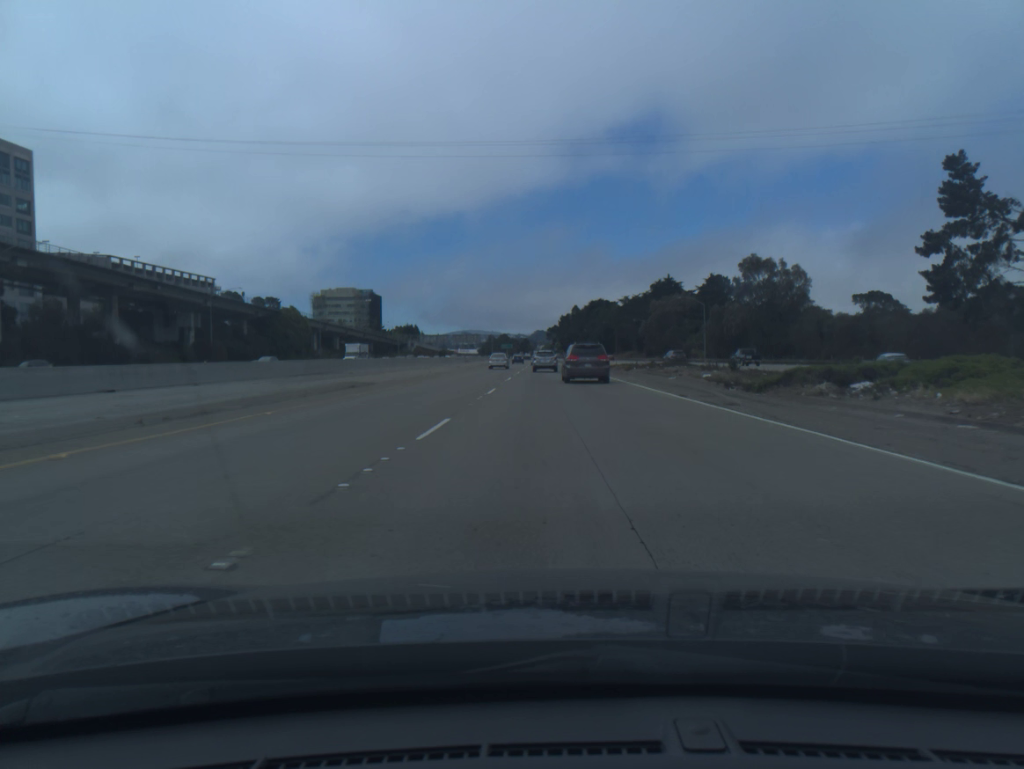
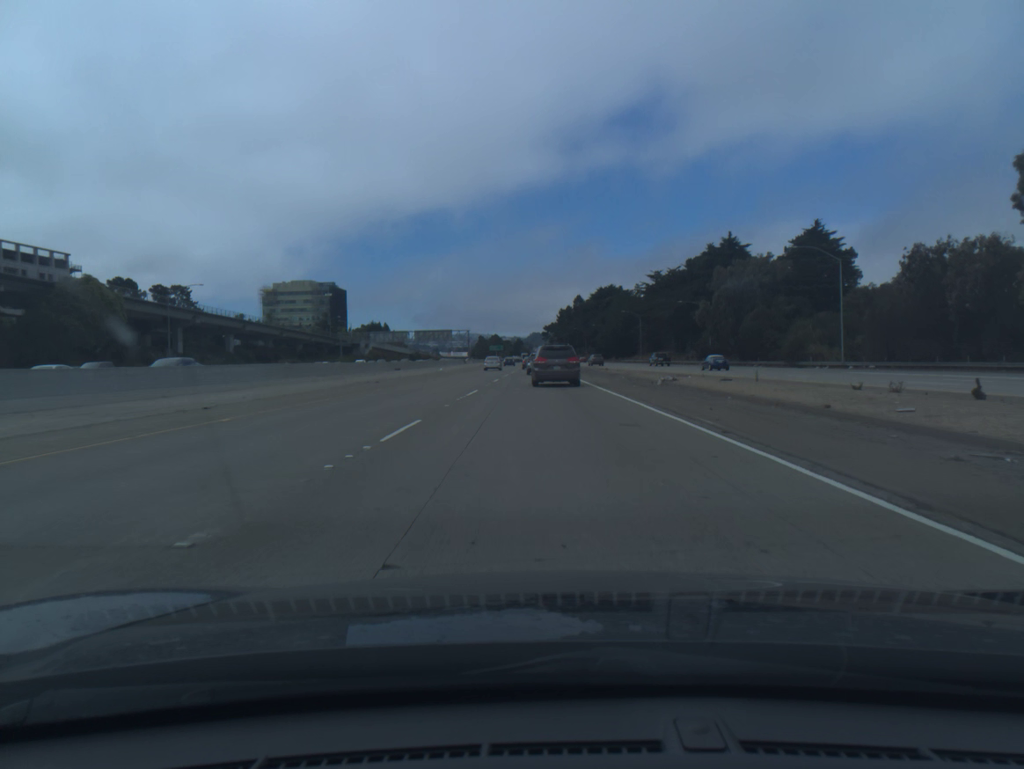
(+0.3, +73.1) m; 0°
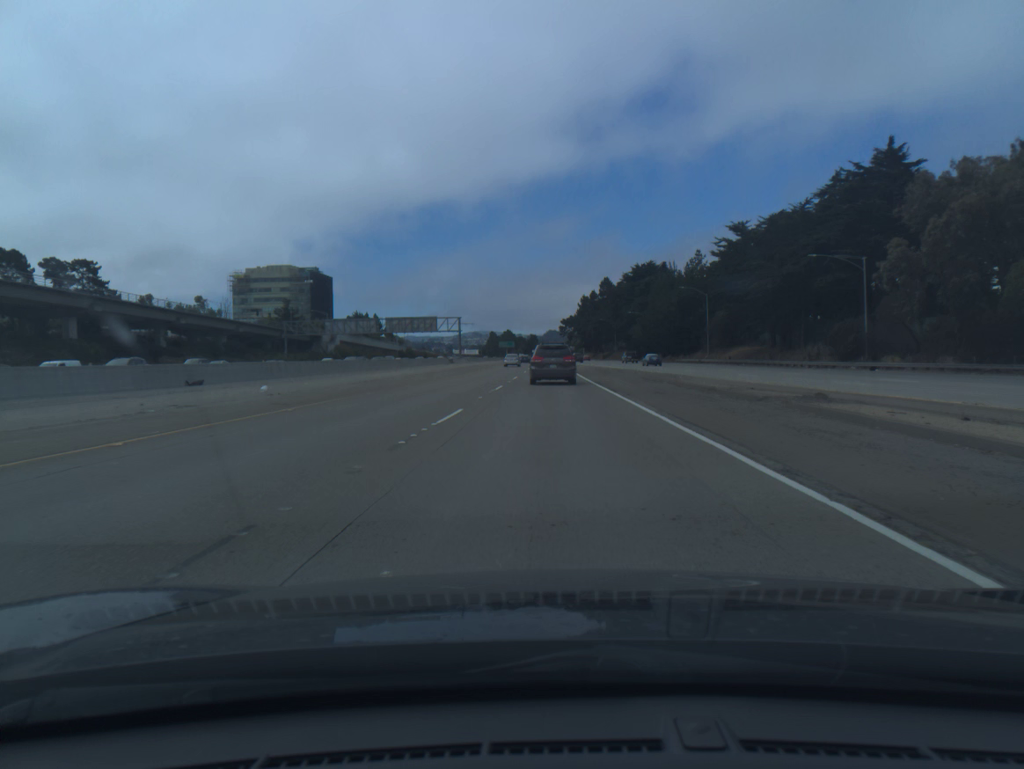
(-0.7, +55.7) m; -1°
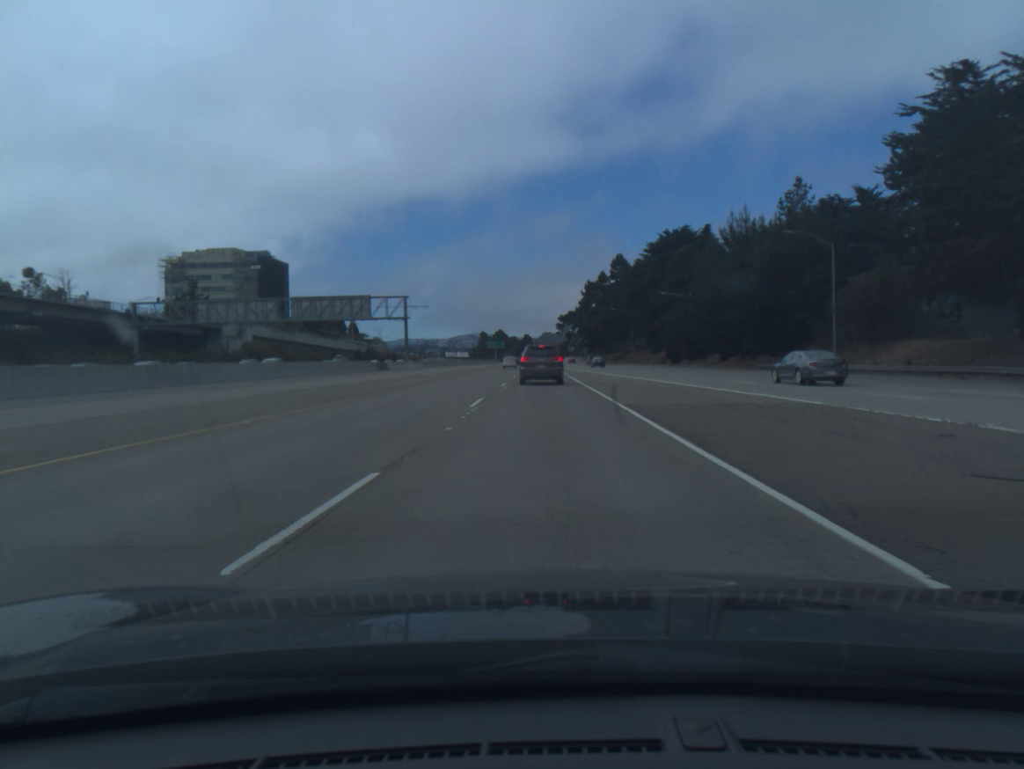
(+0.2, +54.3) m; 0°
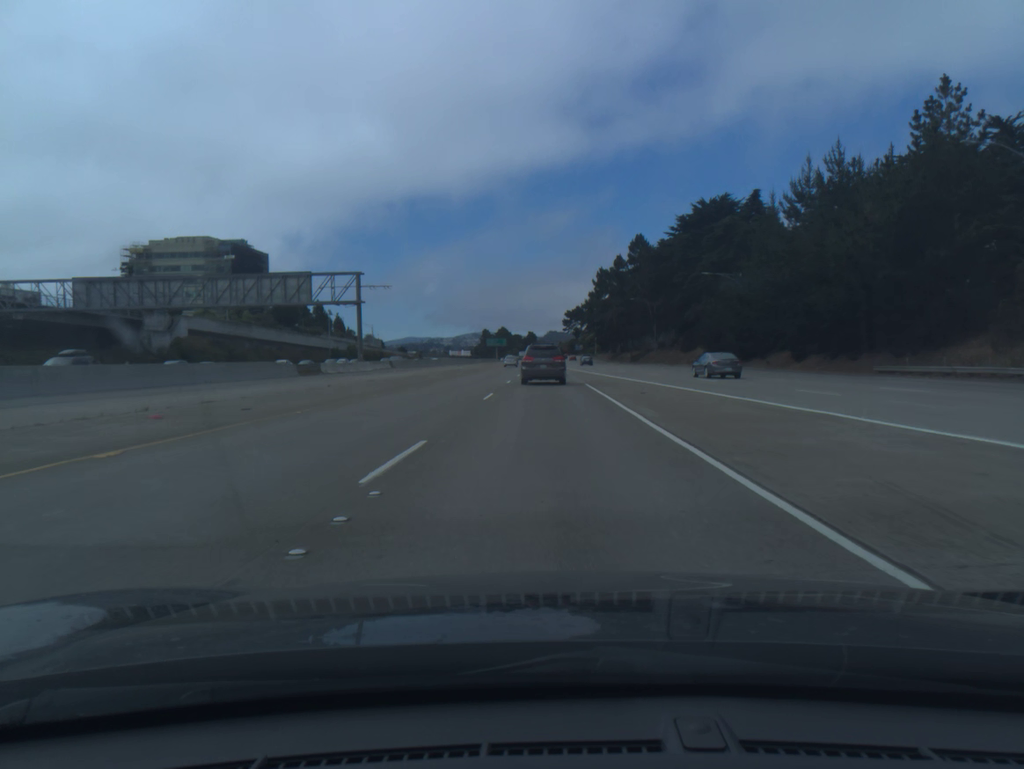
(-0.1, +26.4) m; 0°
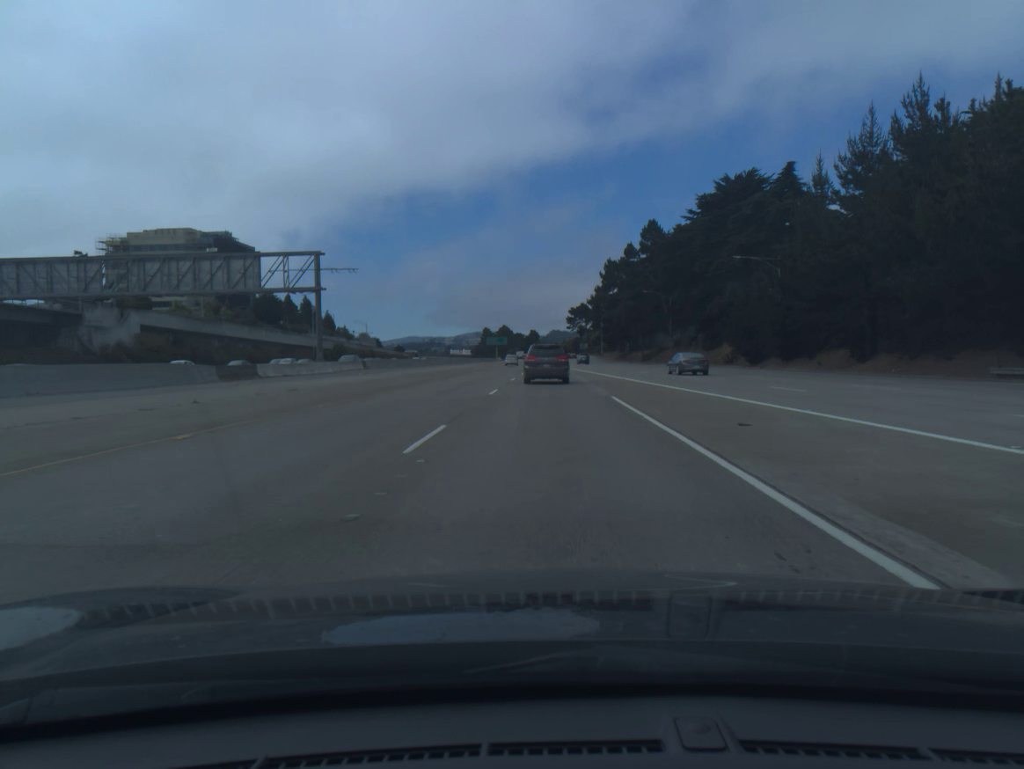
(0.0, +12.8) m; 0°
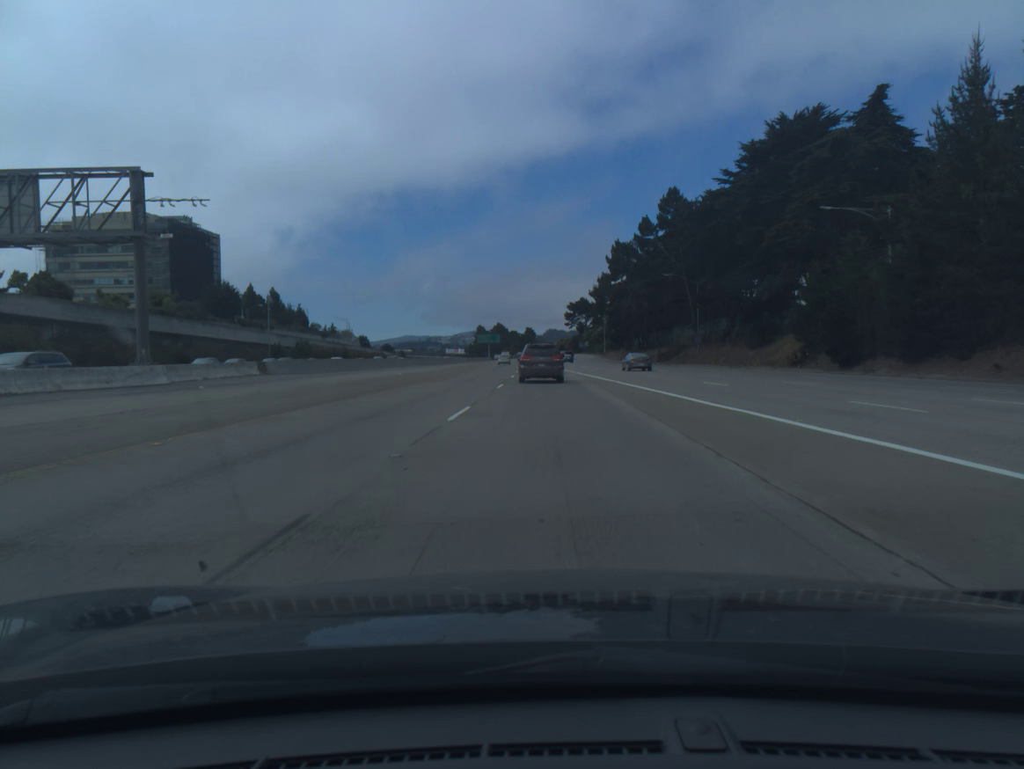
(0.0, +24.9) m; 0°
